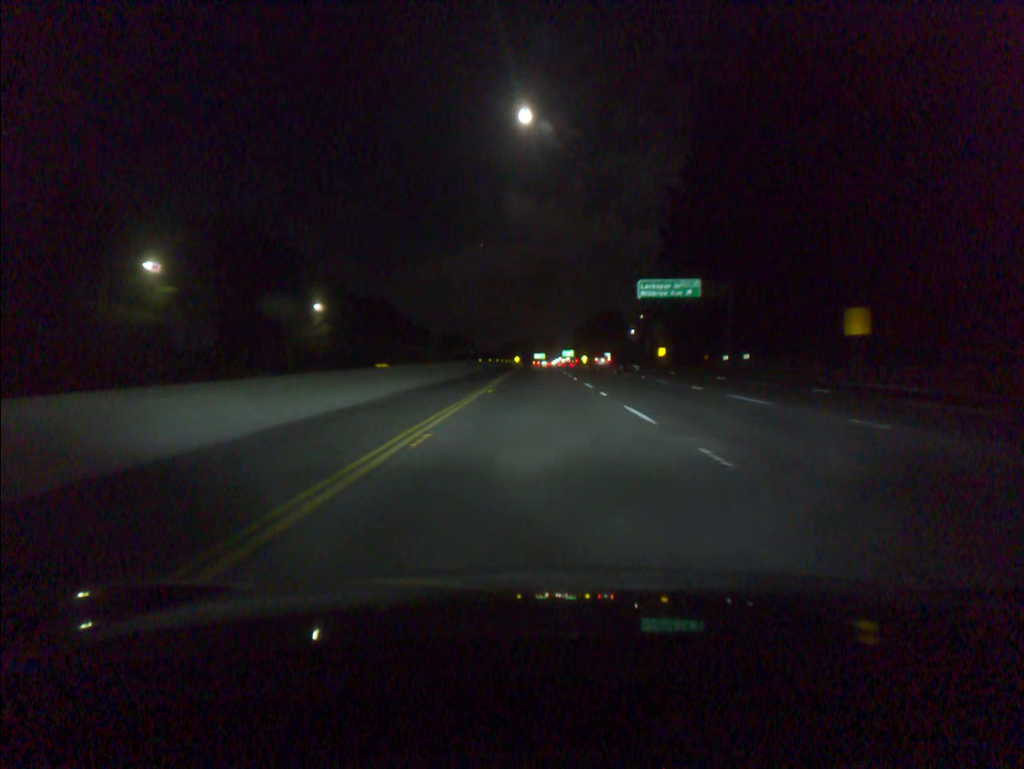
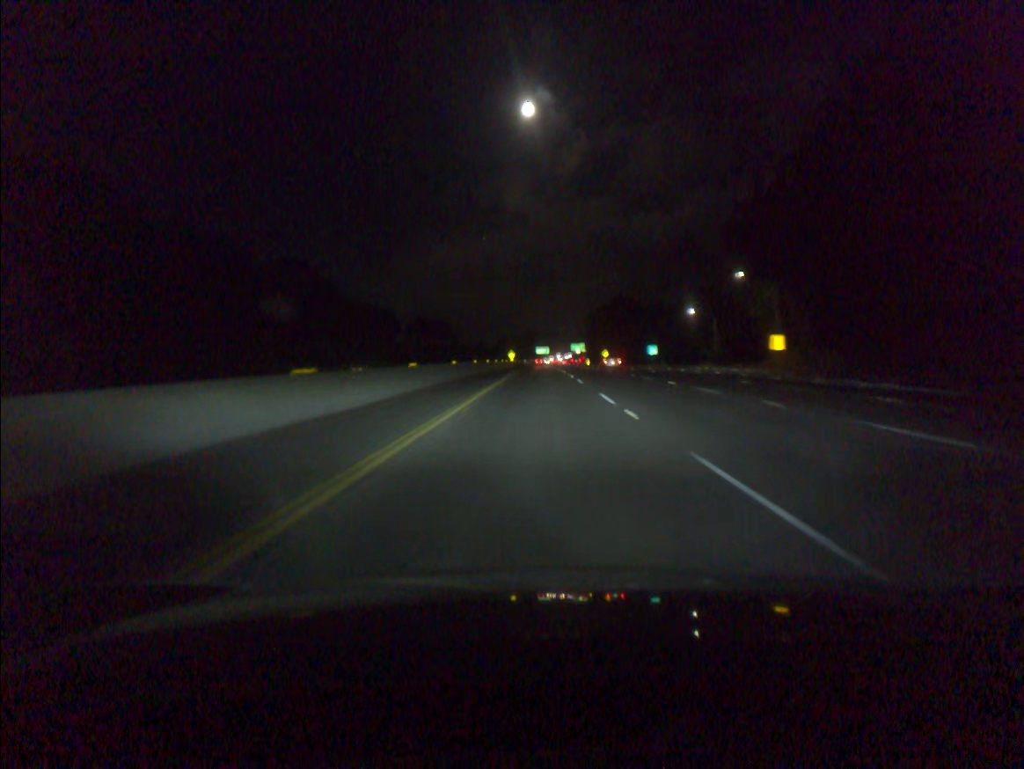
(0.0, +81.9) m; 0°
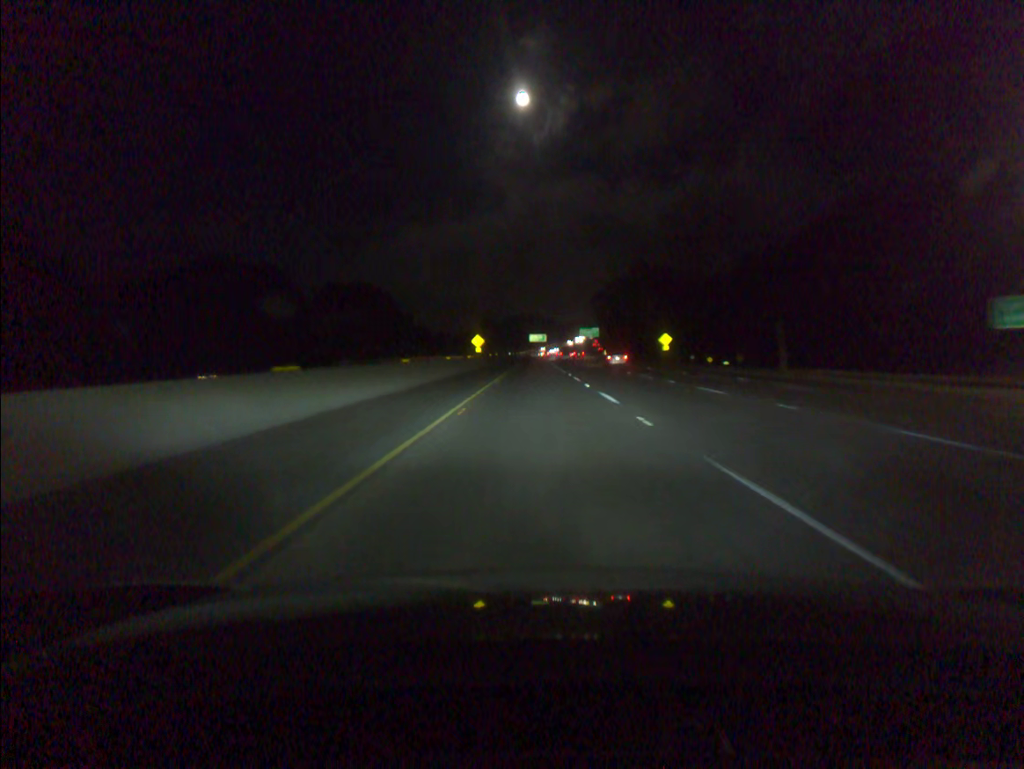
(+0.2, +102.8) m; 0°
